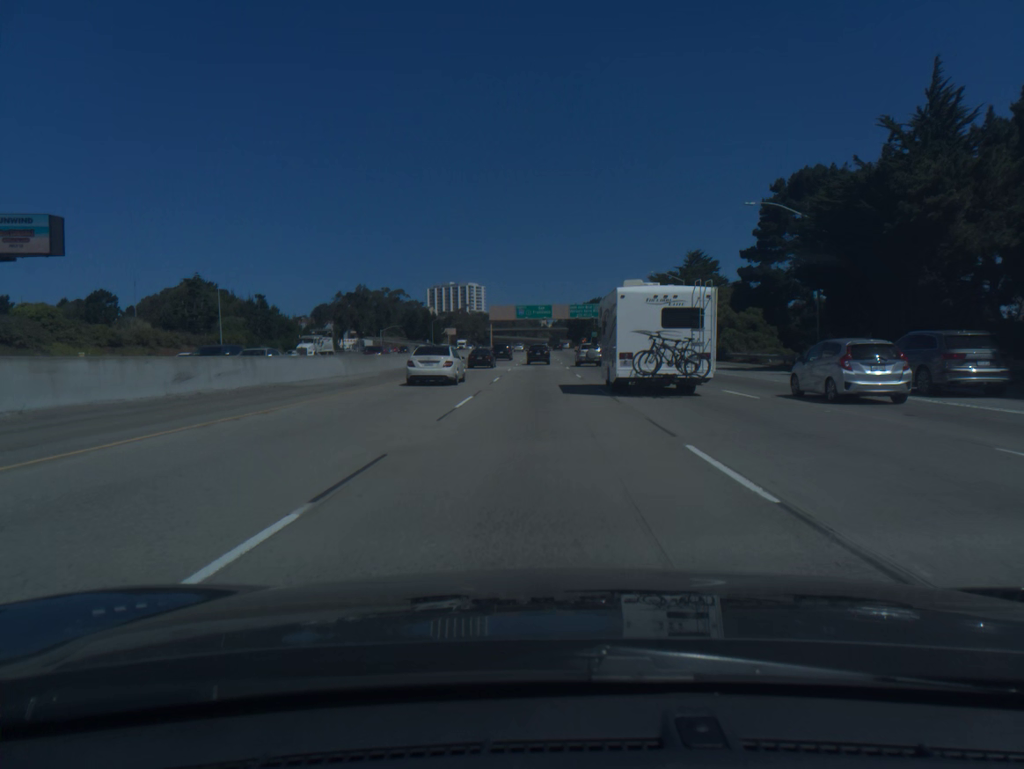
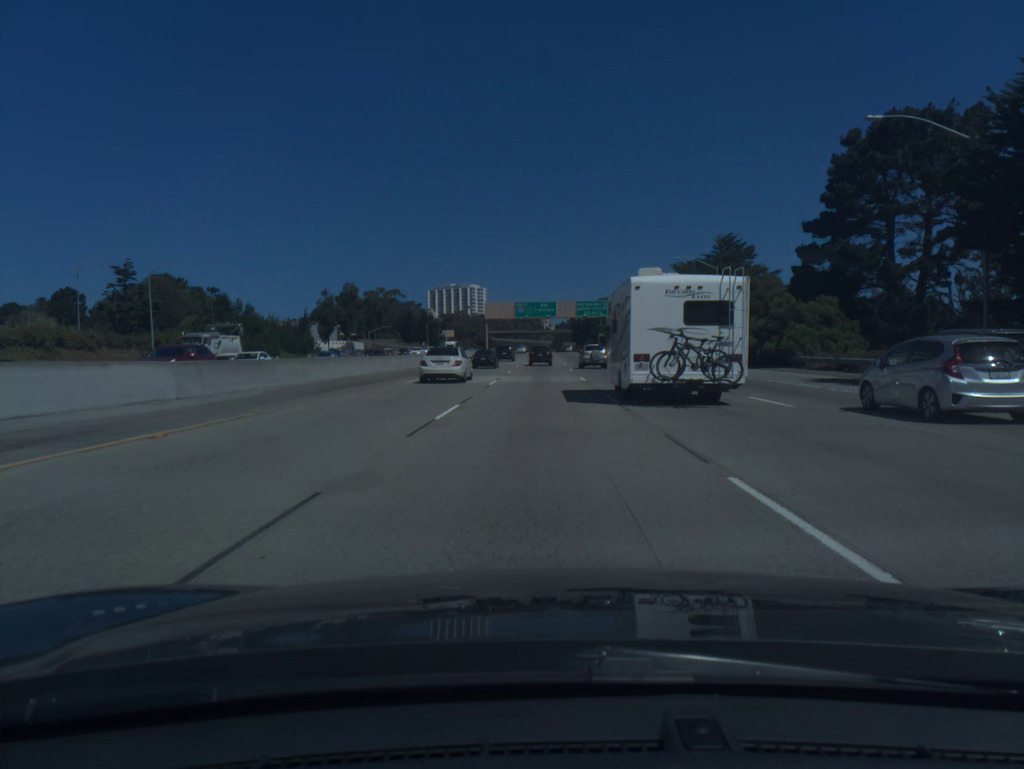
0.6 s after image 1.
(0.0, +17.4) m; 0°
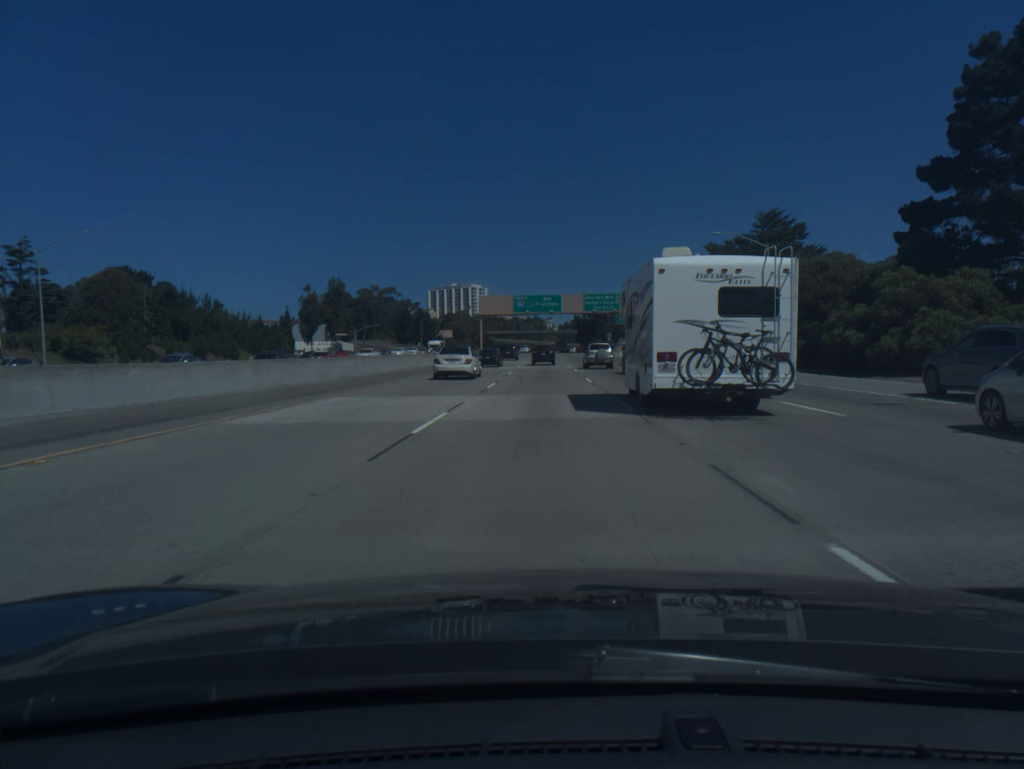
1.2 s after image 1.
(0.0, +17.2) m; 0°
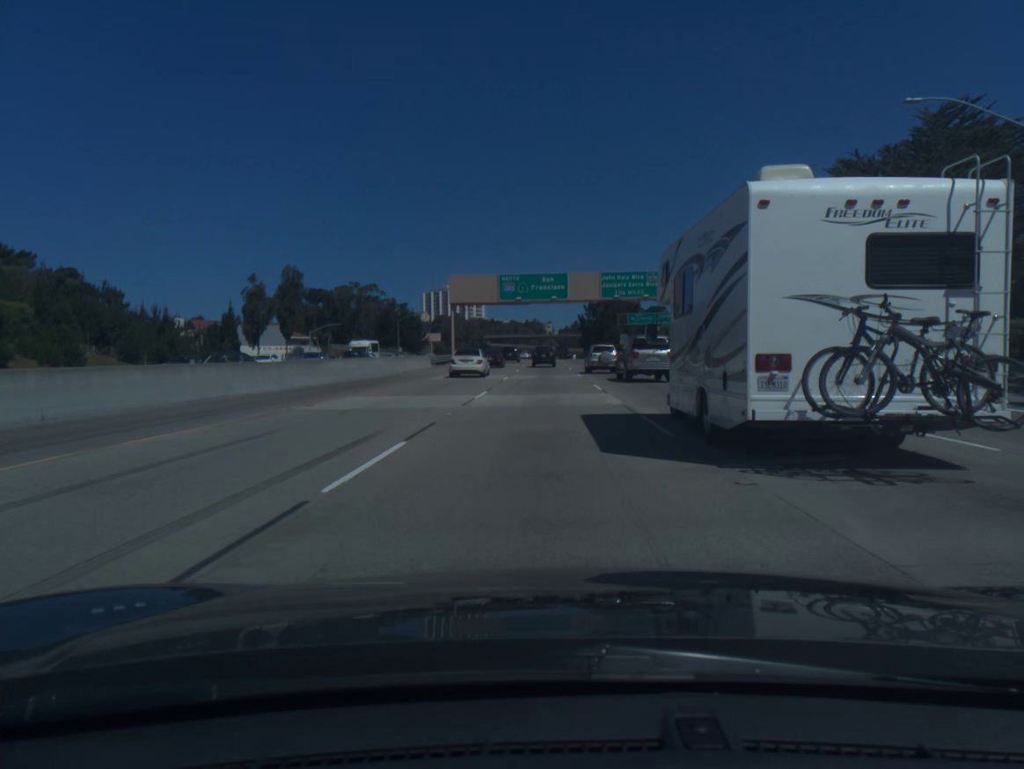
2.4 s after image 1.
(0.0, +33.9) m; 0°
